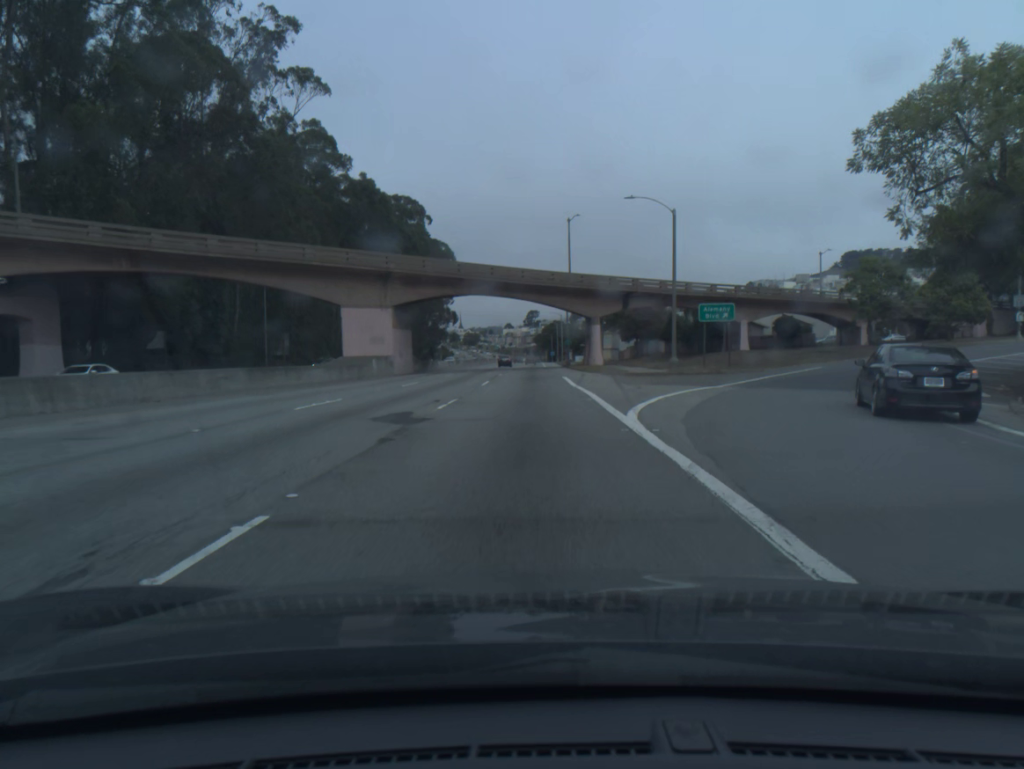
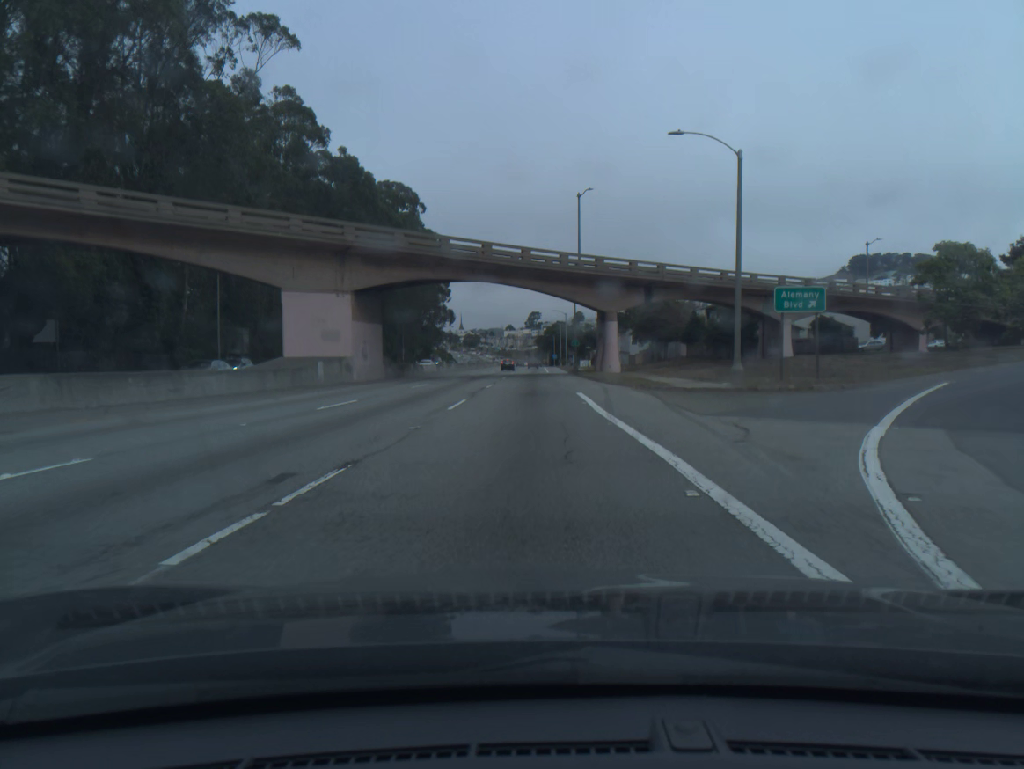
(0.0, +12.6) m; 0°
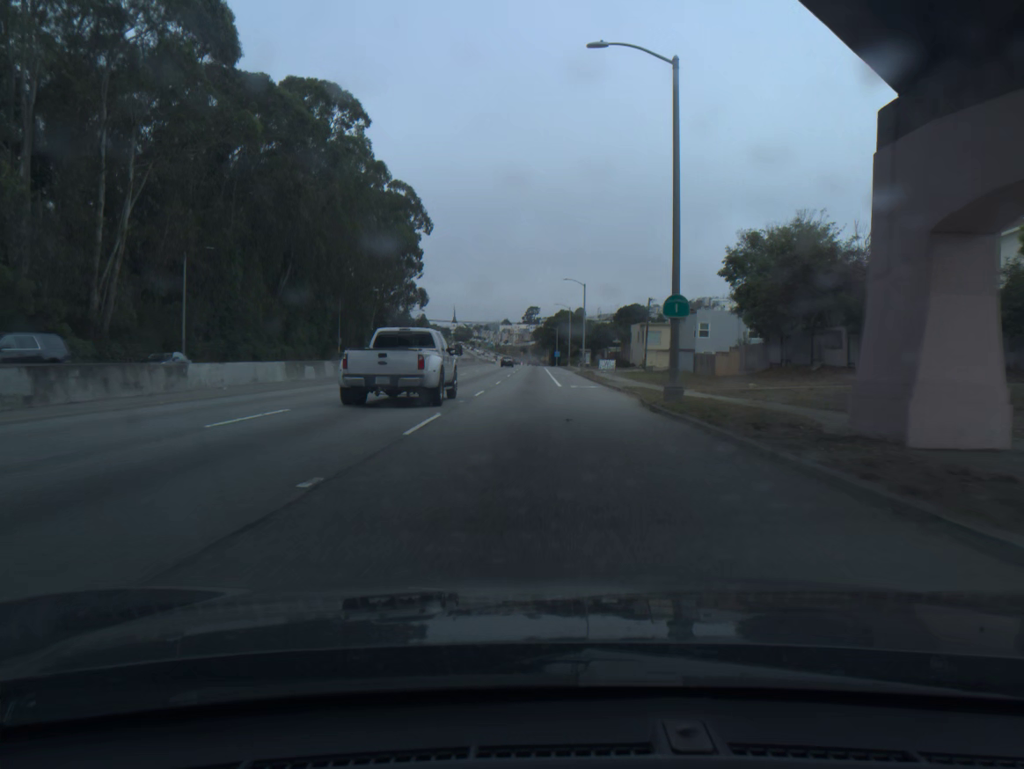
(0.0, +51.3) m; 0°
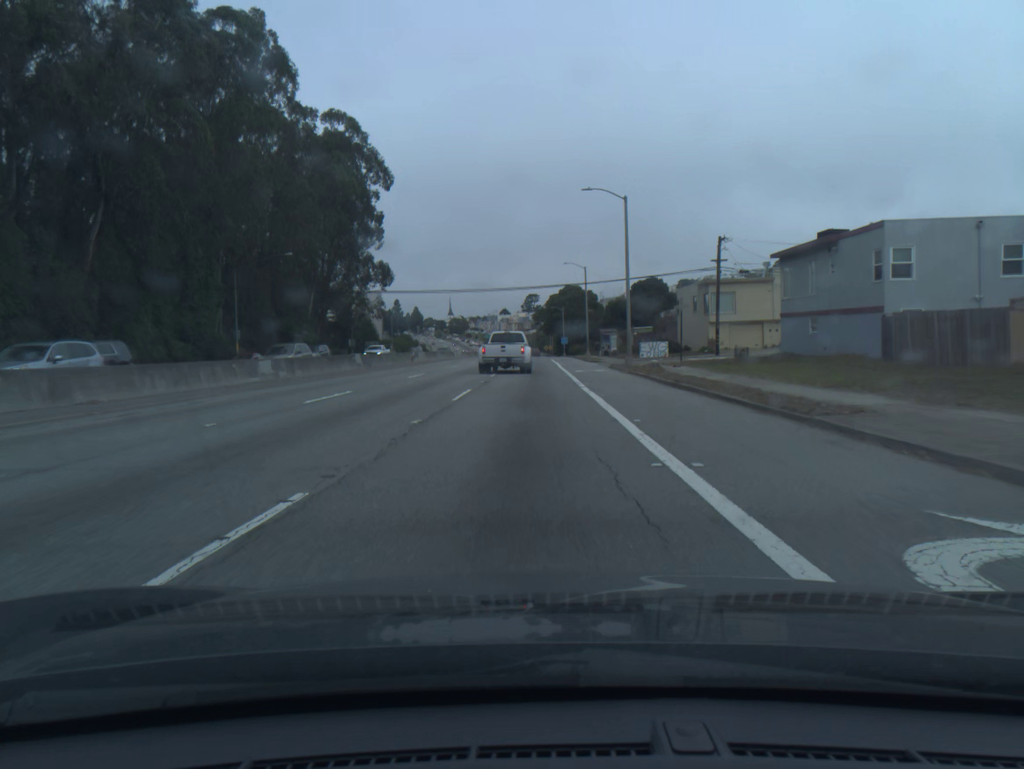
(0.0, +38.8) m; 0°
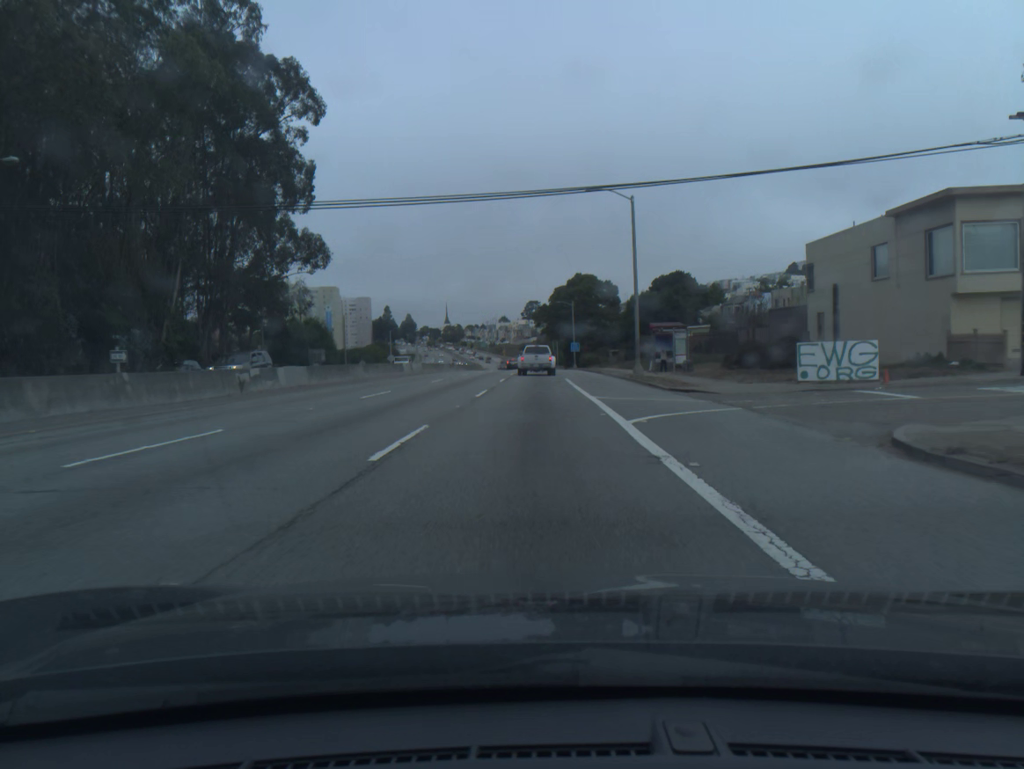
(0.0, +38.7) m; 0°
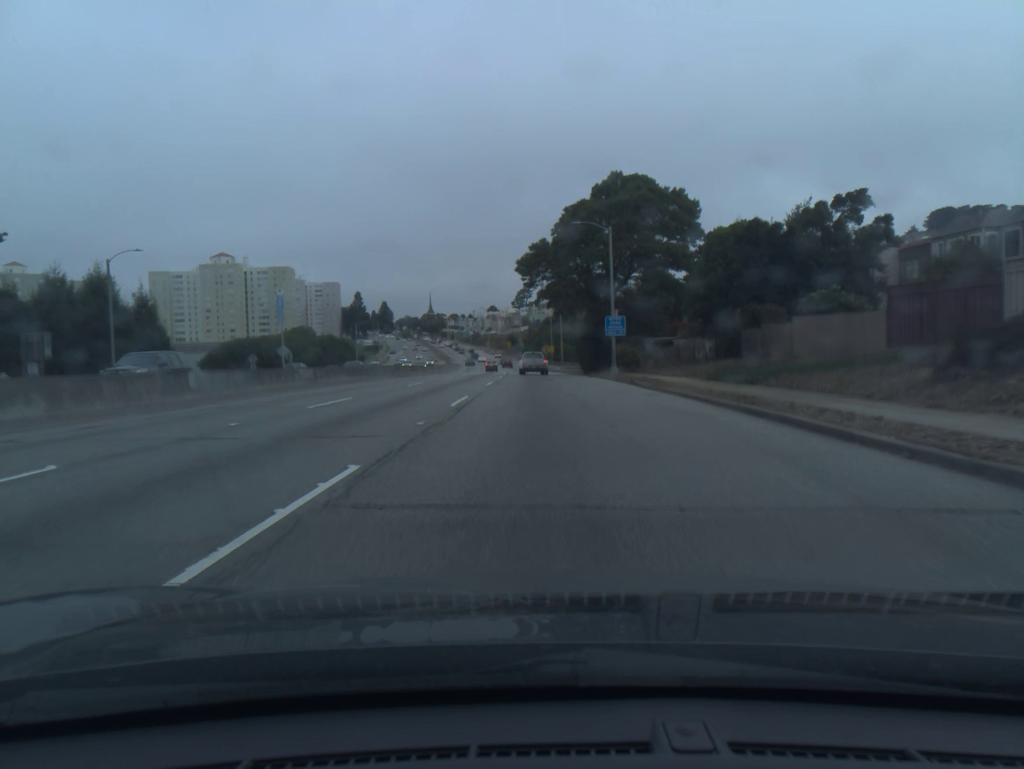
(+0.1, +63.6) m; +1°
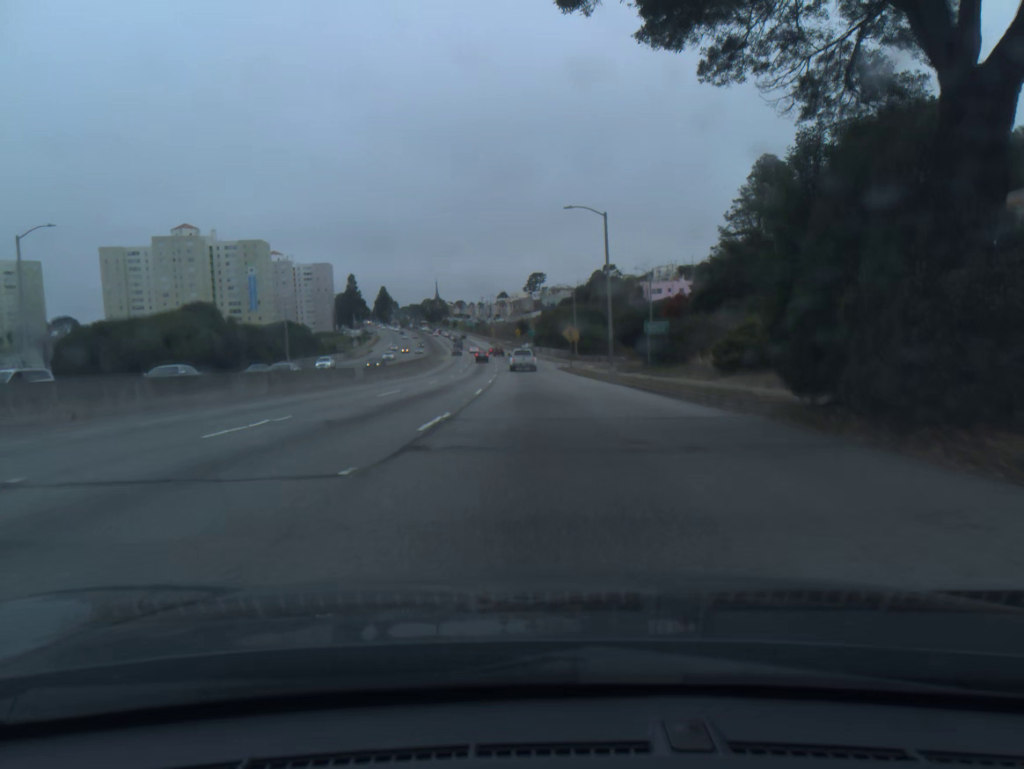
(-0.4, +50.4) m; -1°
